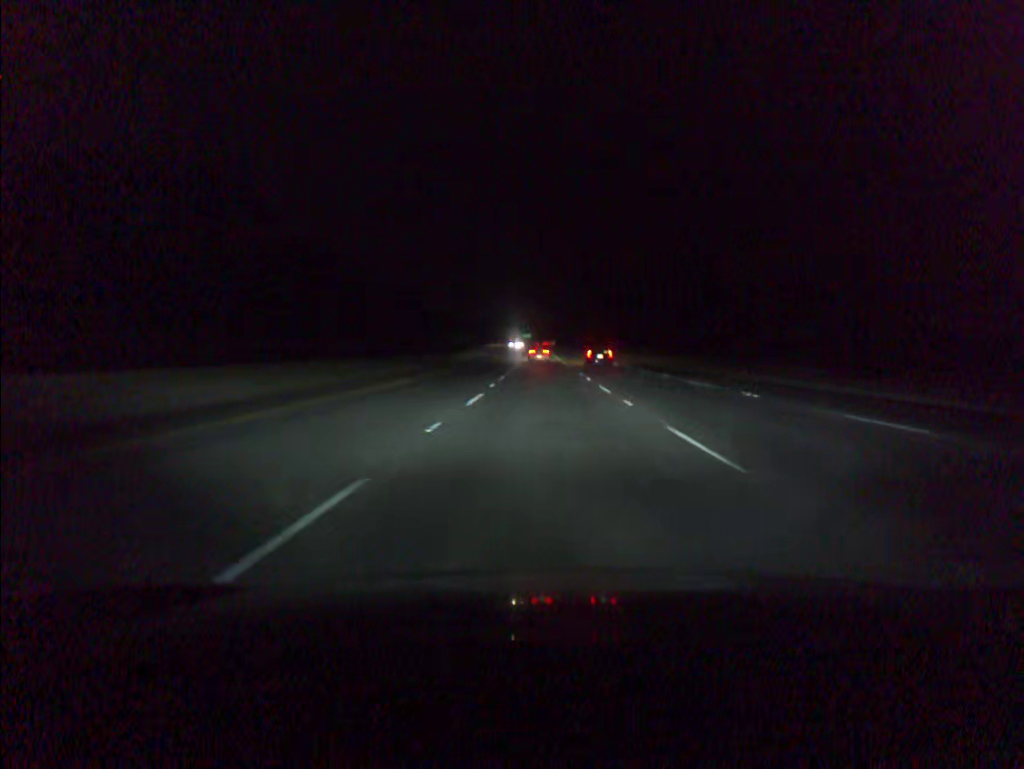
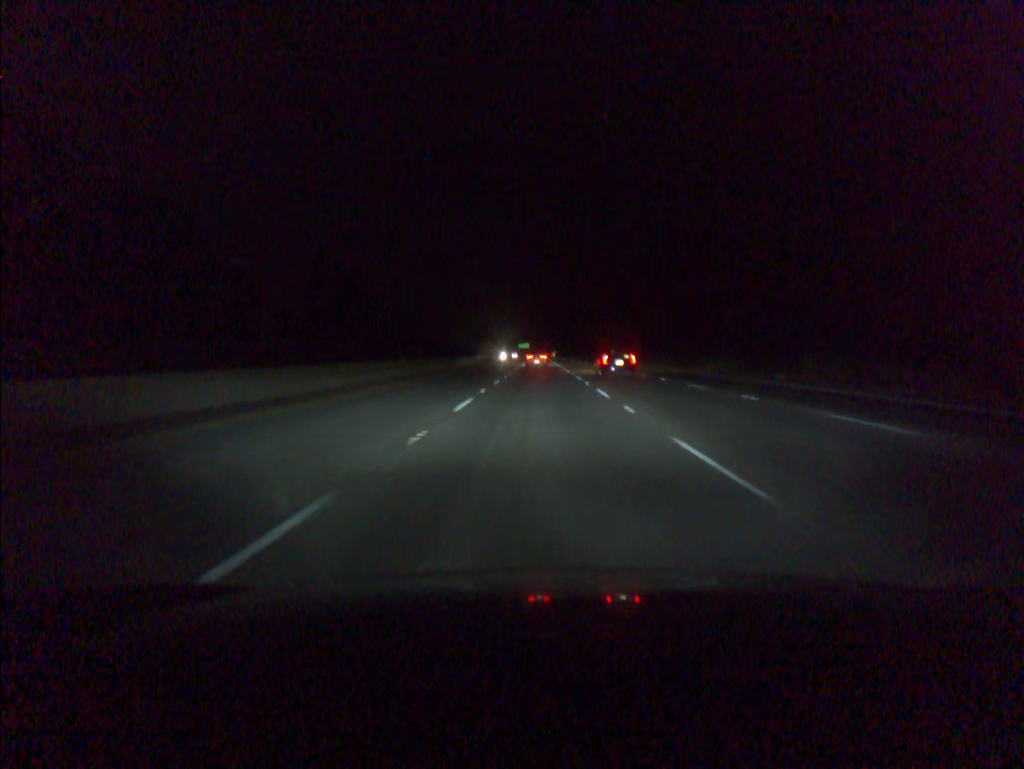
(+0.1, +74.2) m; 0°
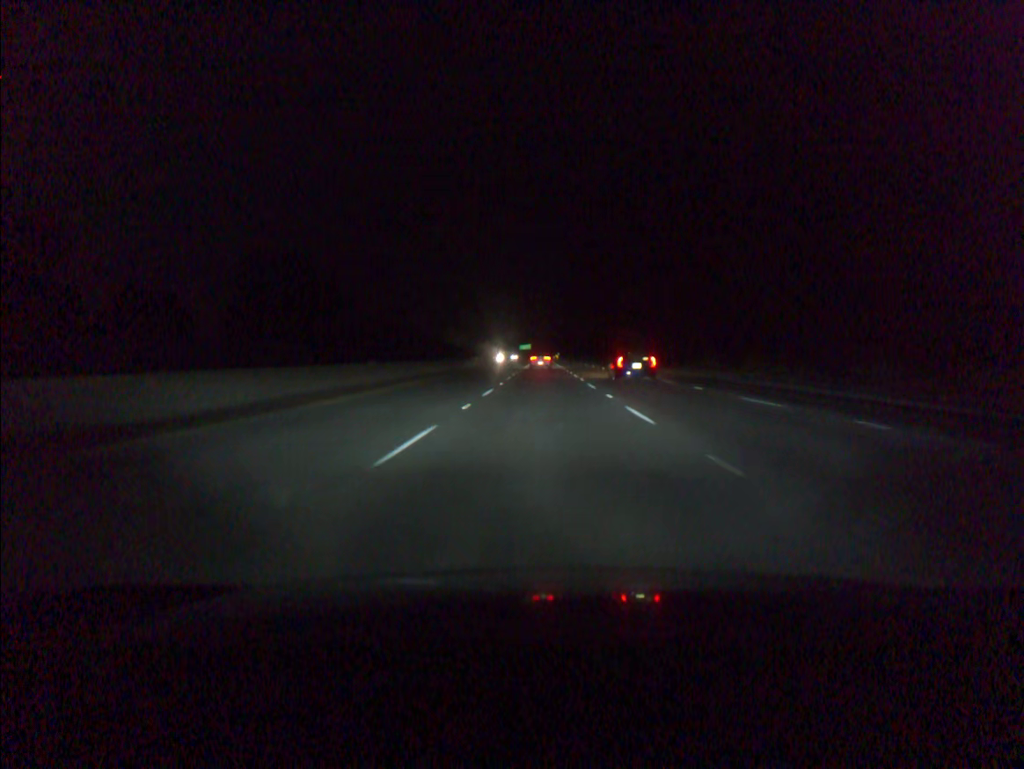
(-0.1, +36.8) m; 0°
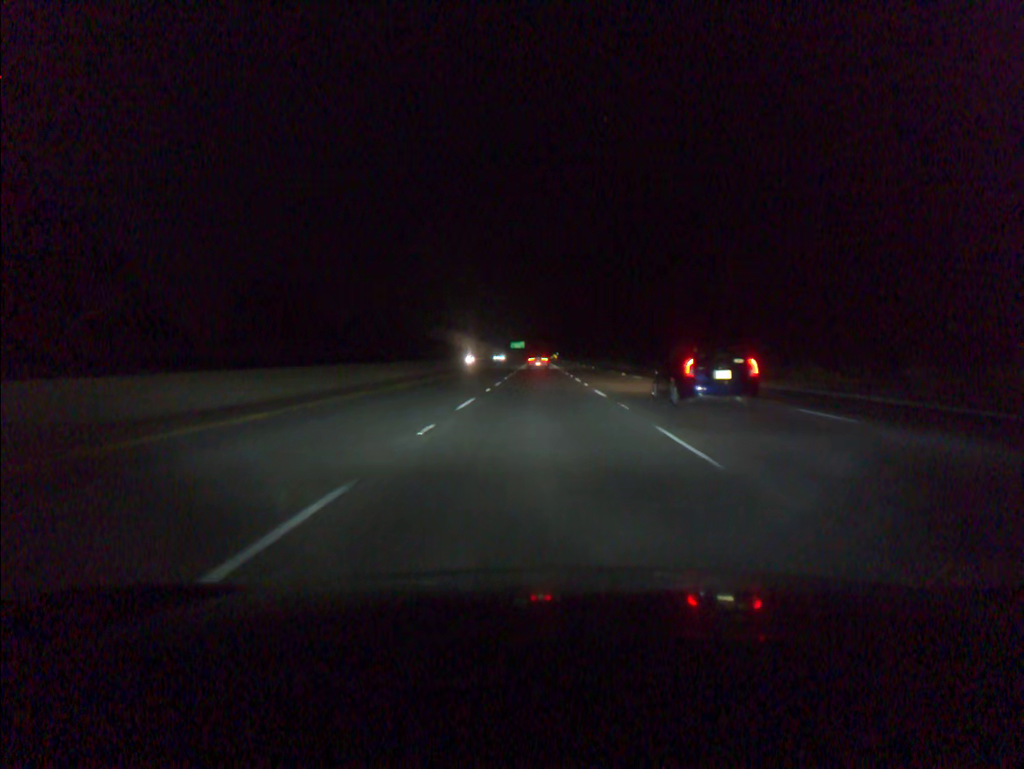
(+0.2, +92.8) m; 0°
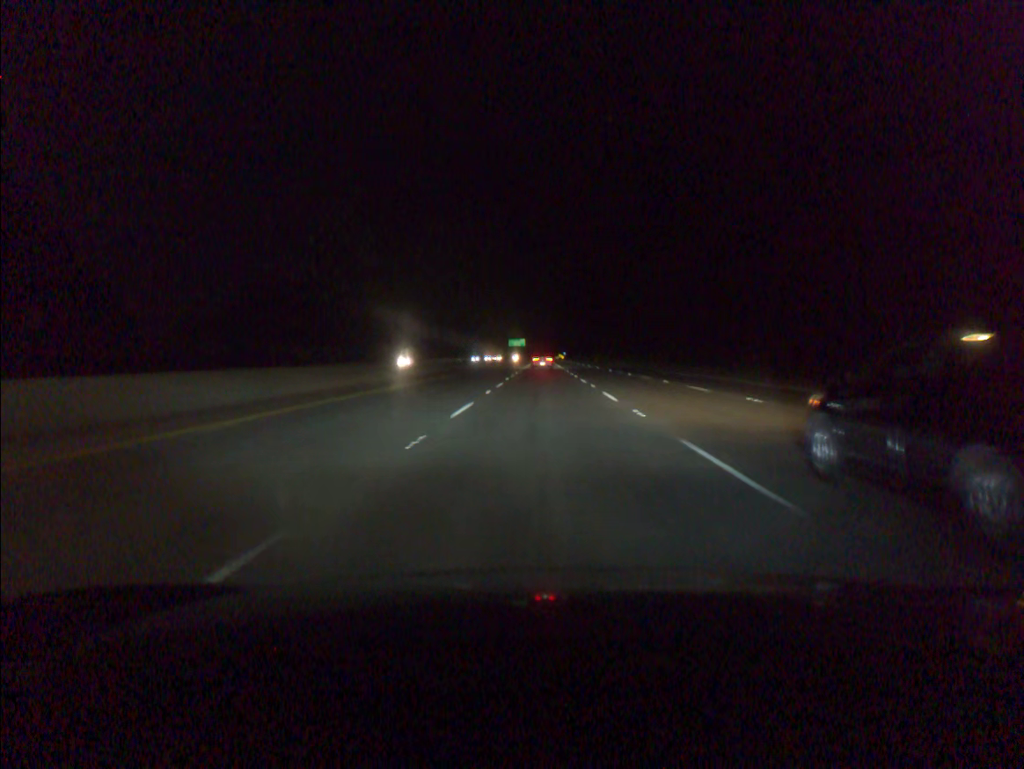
(-0.2, +74.8) m; 0°
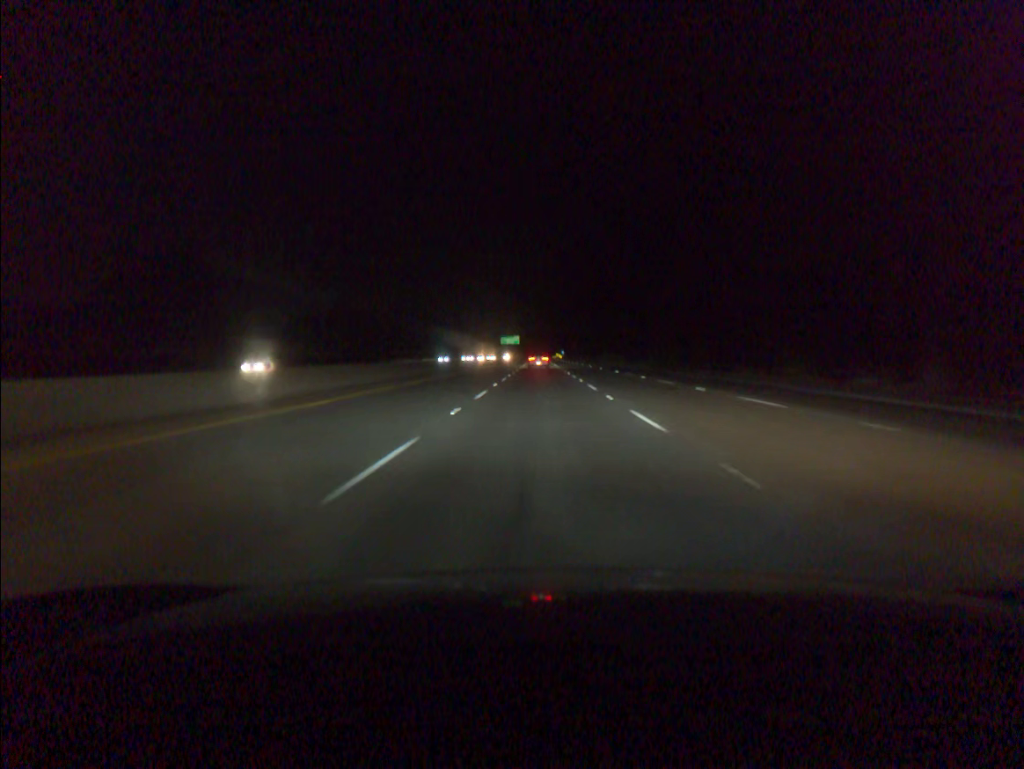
(+0.1, +37.5) m; 0°
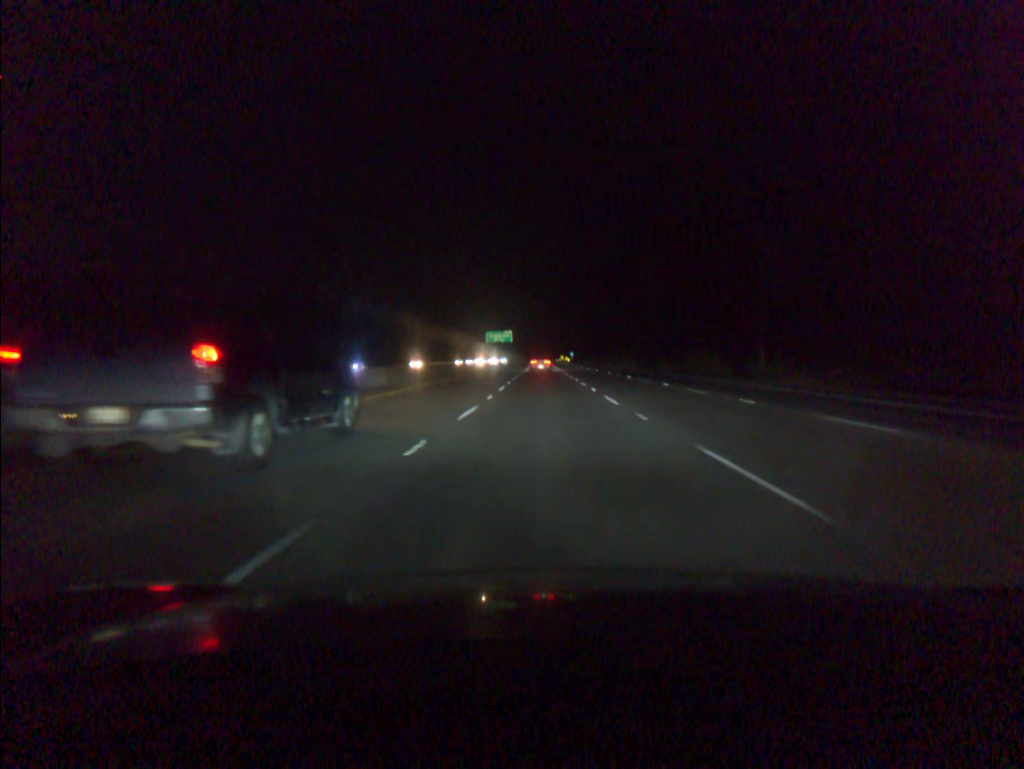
(-0.3, +93.8) m; 0°
